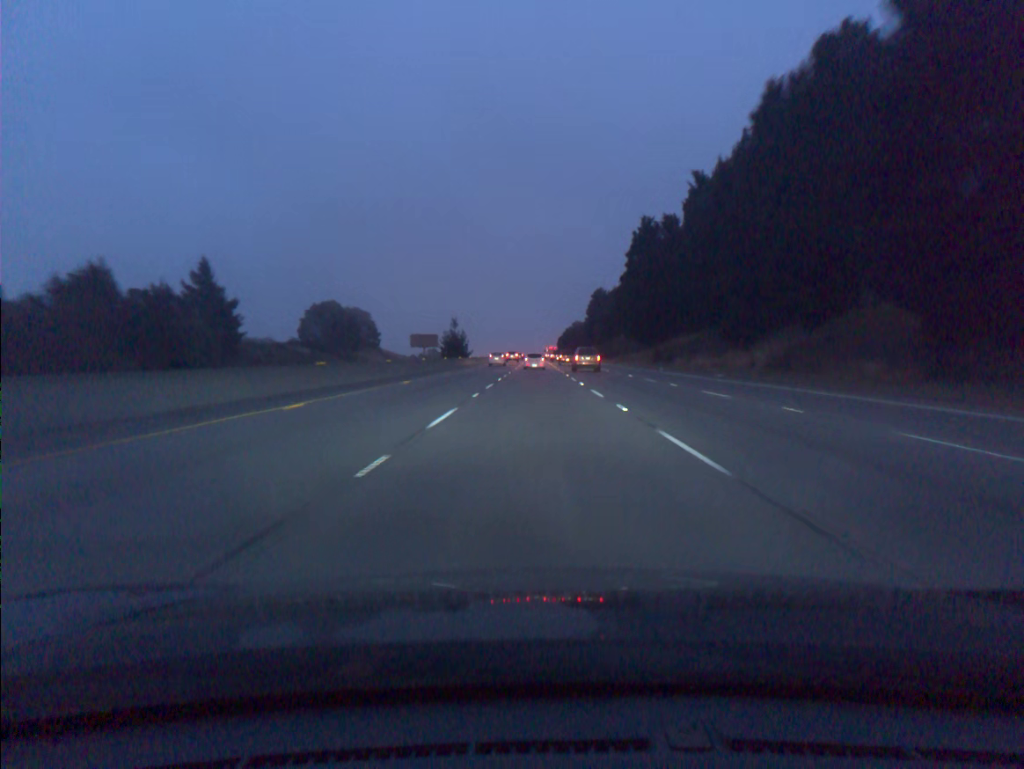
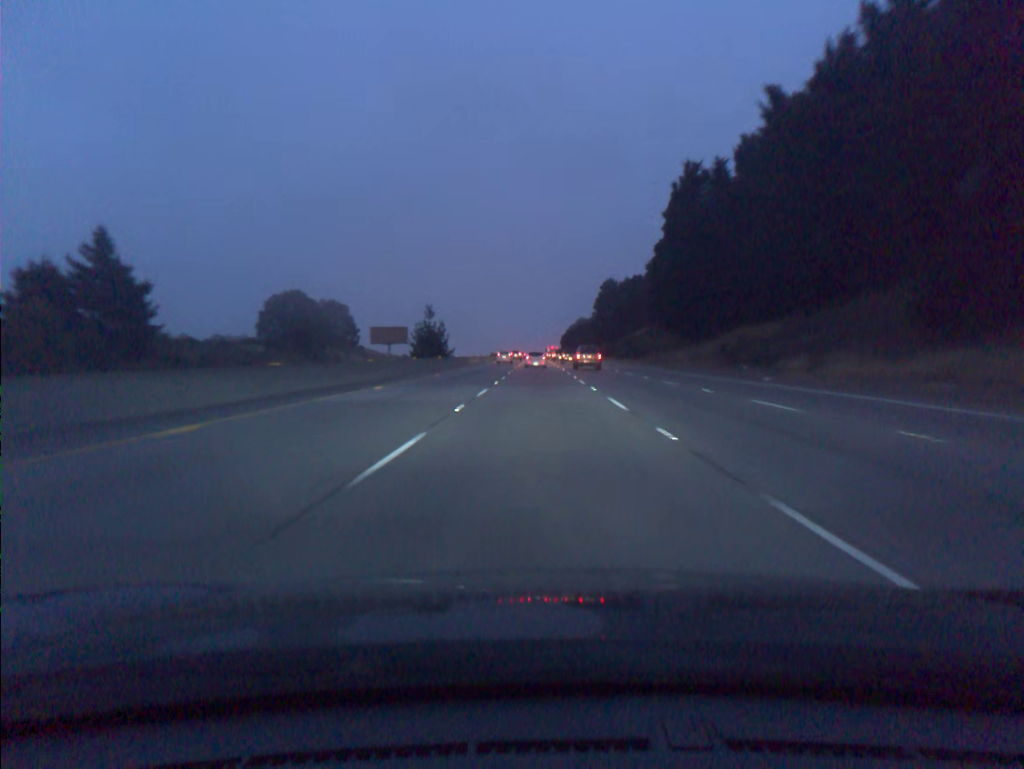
(0.0, +34.9) m; 0°
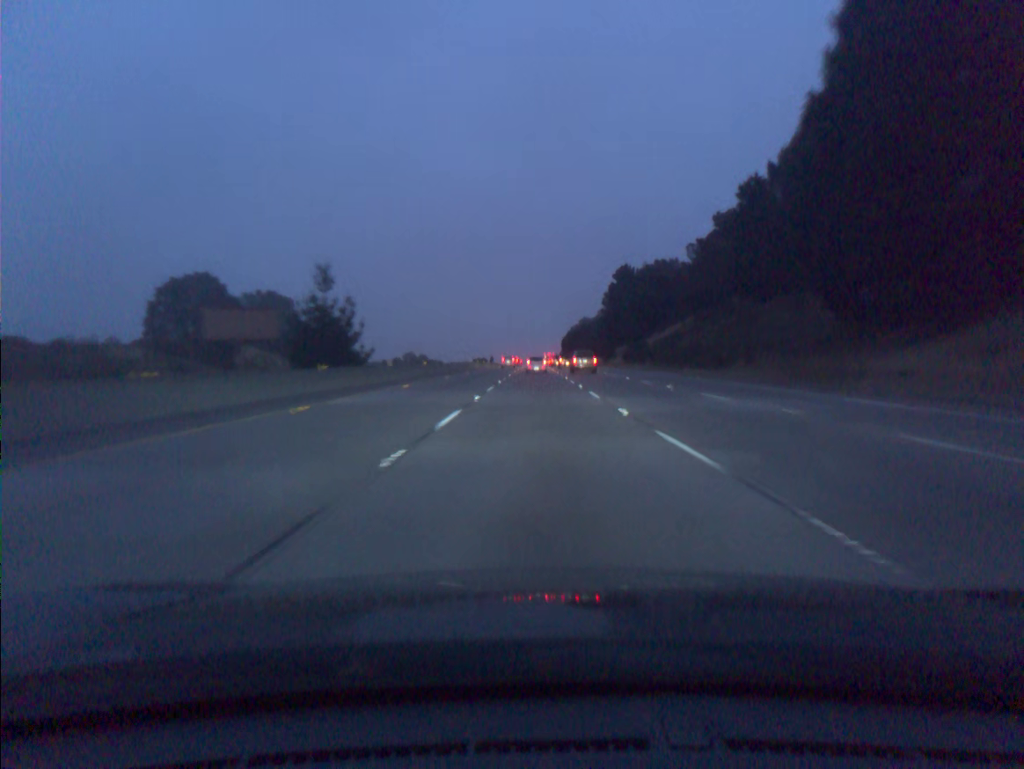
(+0.1, +52.4) m; 0°
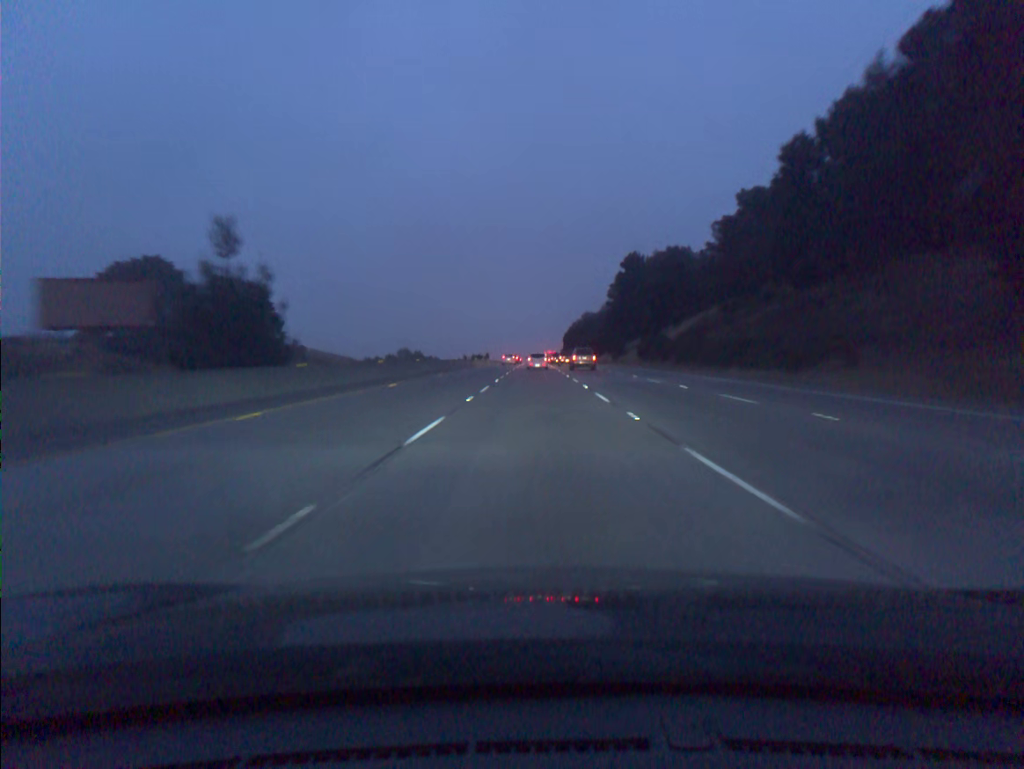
(0.0, +17.5) m; 0°
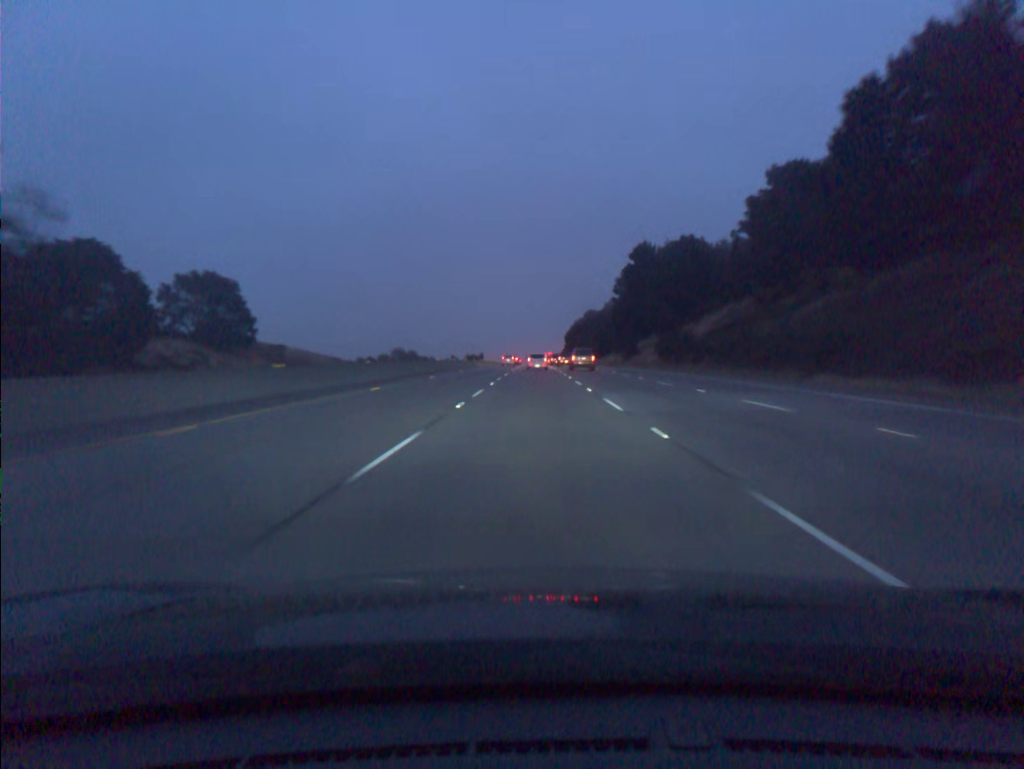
(0.0, +17.5) m; 0°
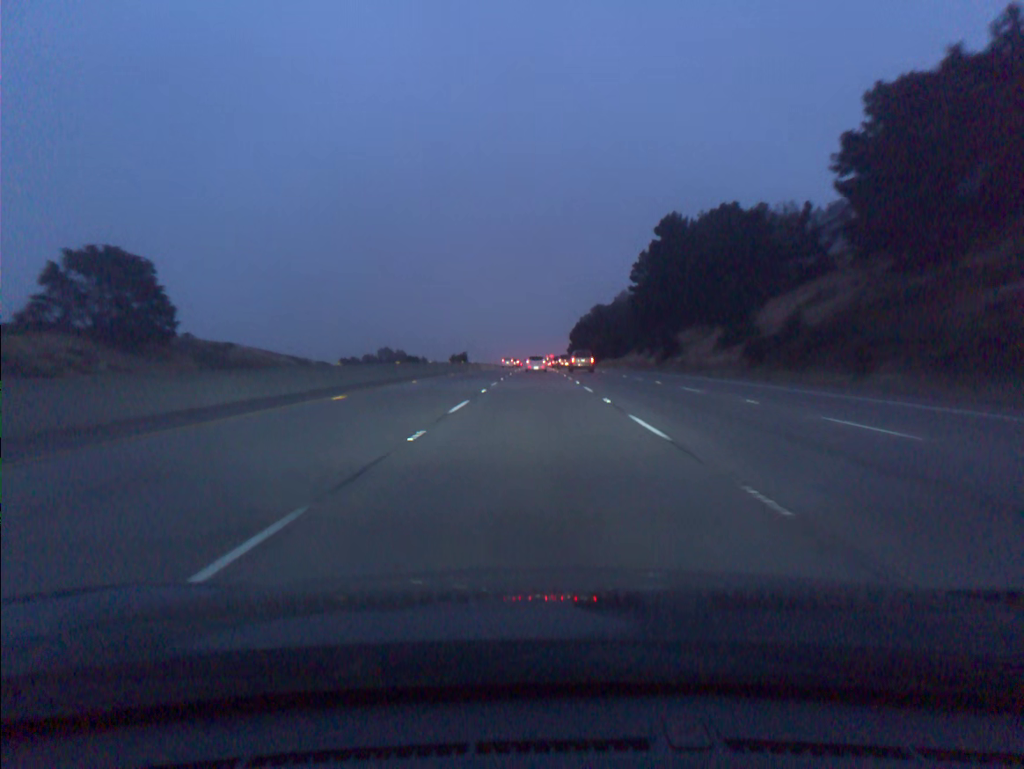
(0.0, +35.1) m; 0°
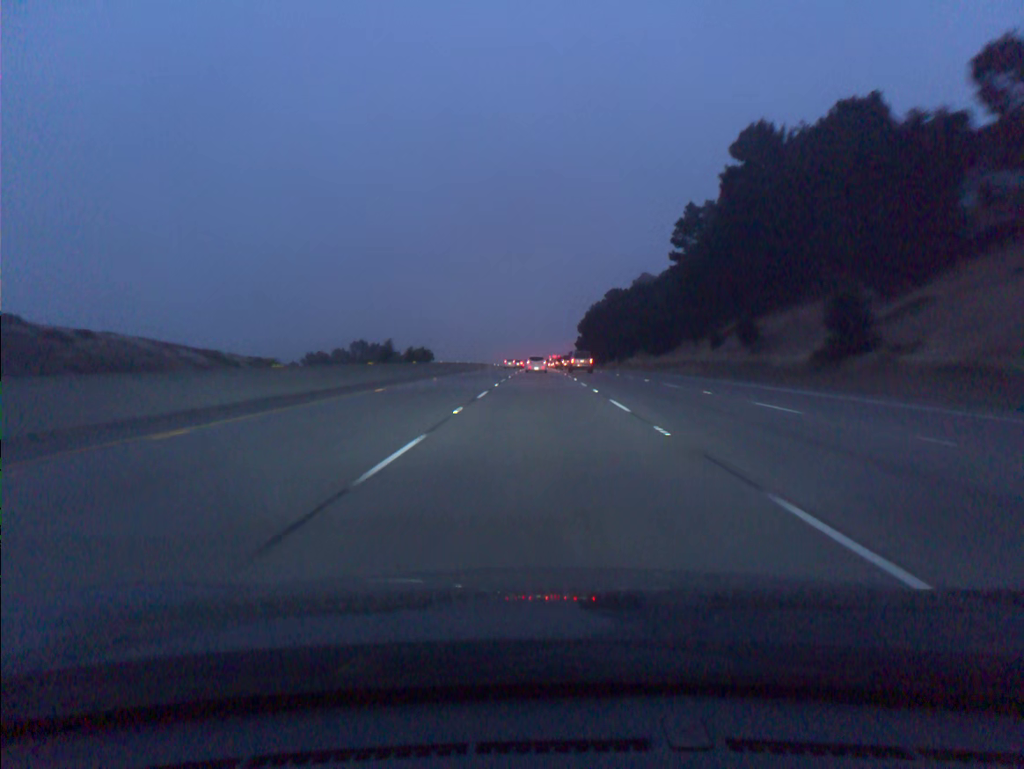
(-0.1, +52.8) m; 0°
